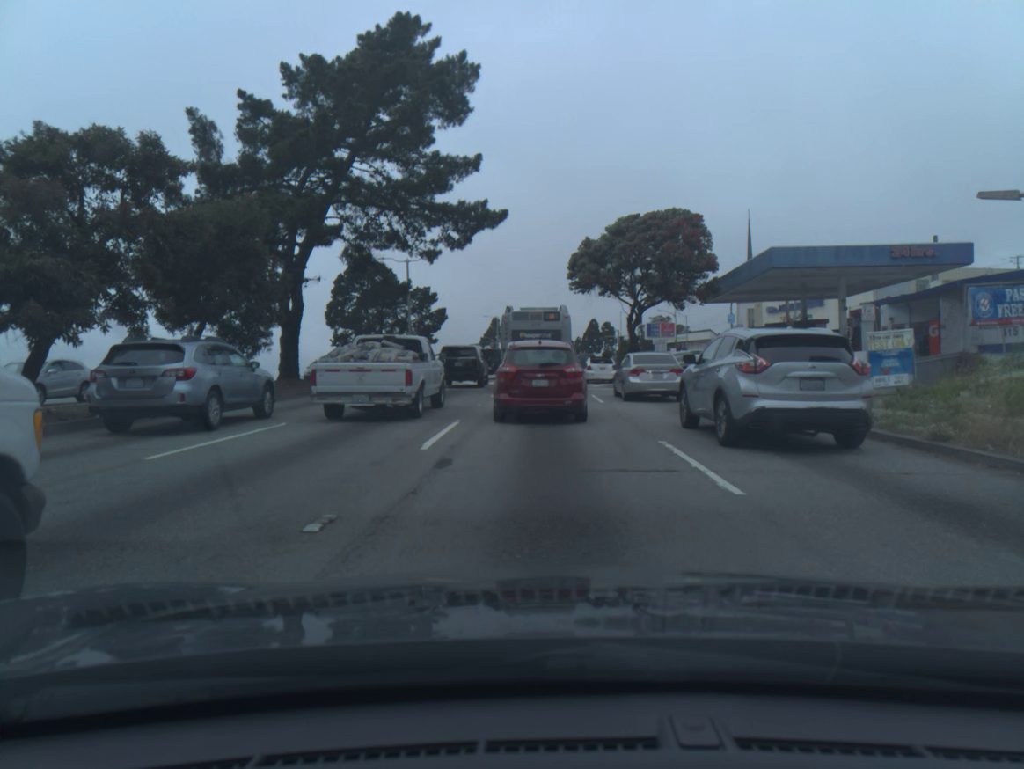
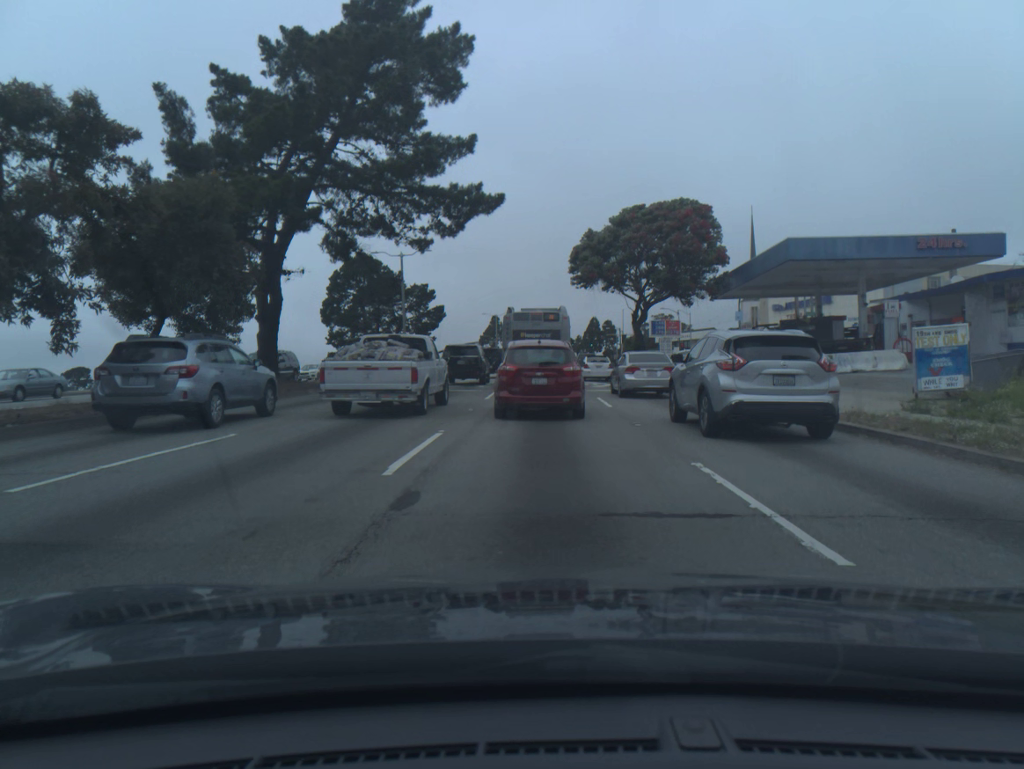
(0.0, +2.4) m; 0°
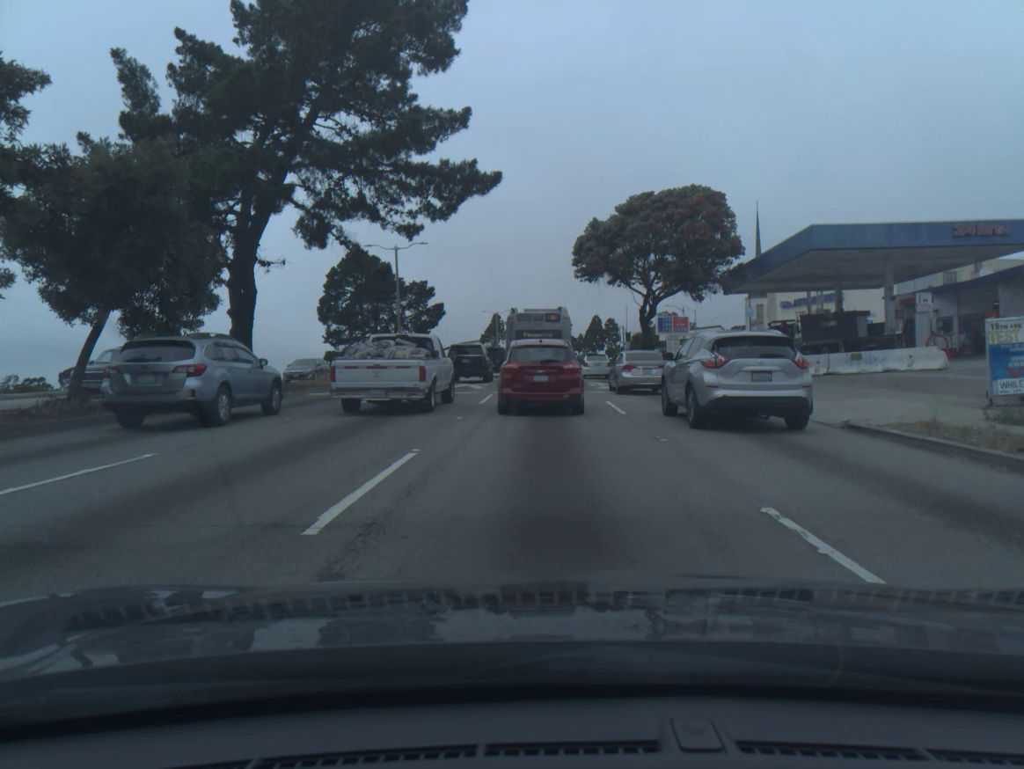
(0.0, +2.7) m; -1°
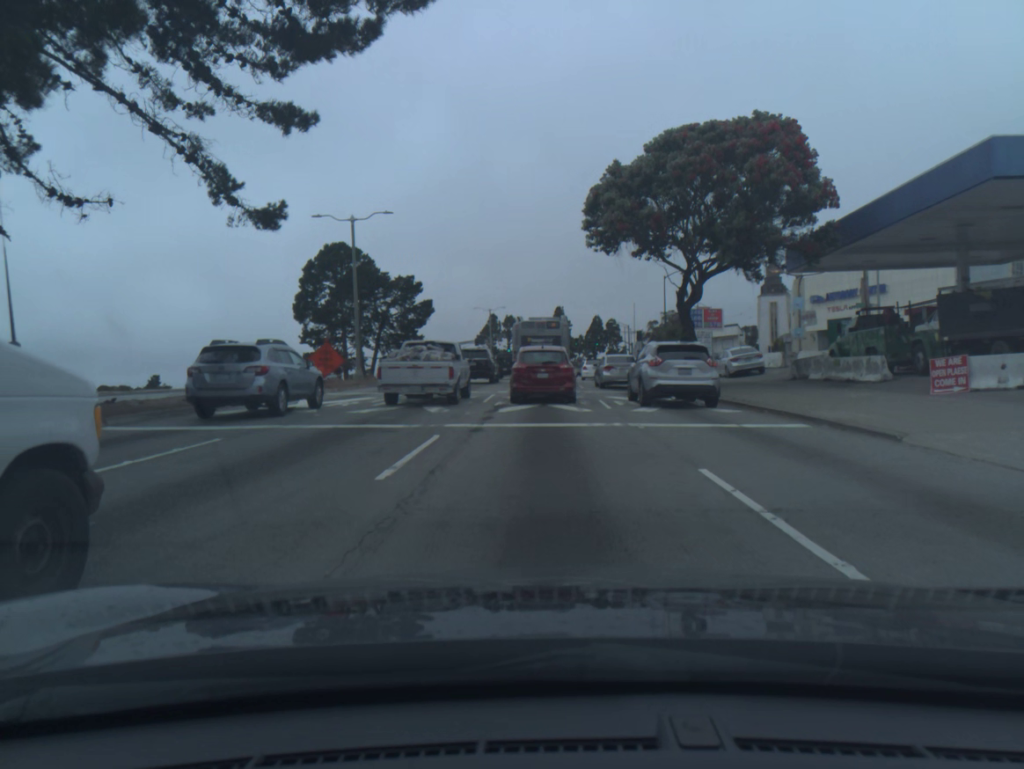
(0.0, +12.5) m; 0°
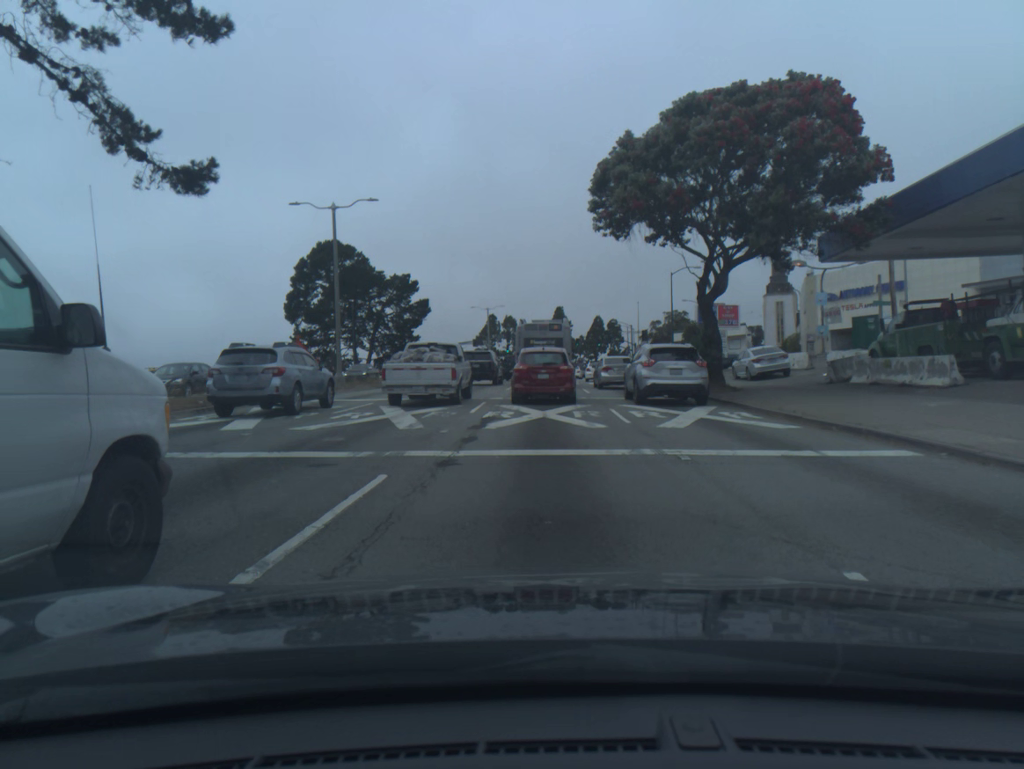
(0.0, +4.0) m; 0°
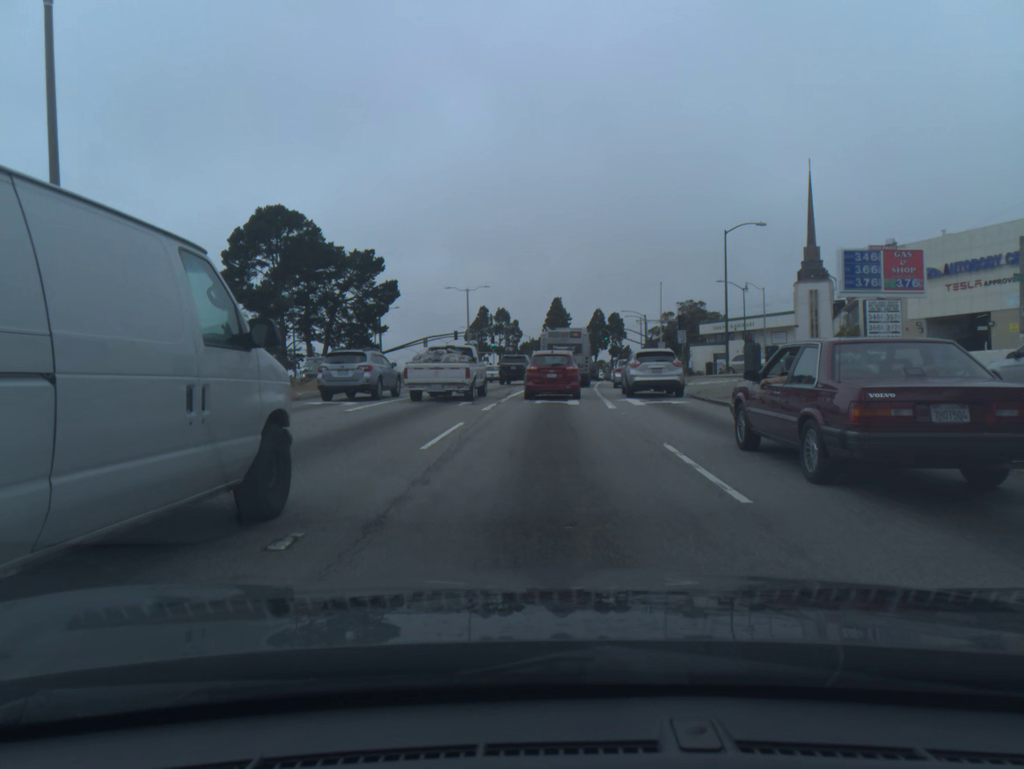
(+0.1, +22.7) m; +1°
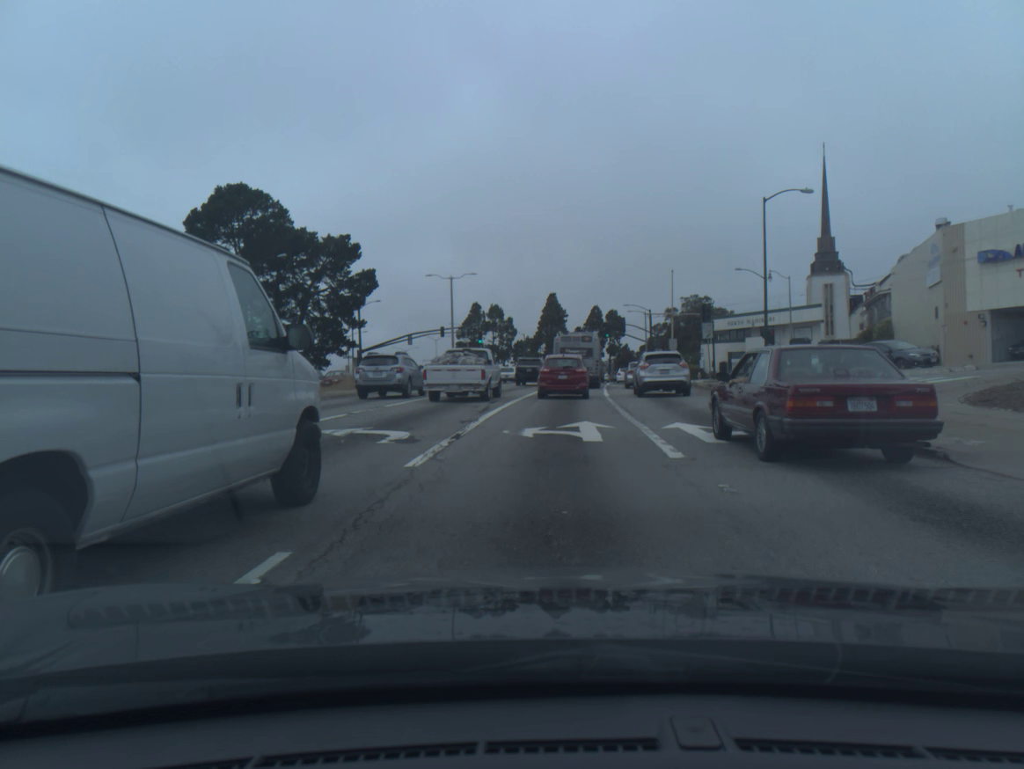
(0.0, +10.0) m; 0°
